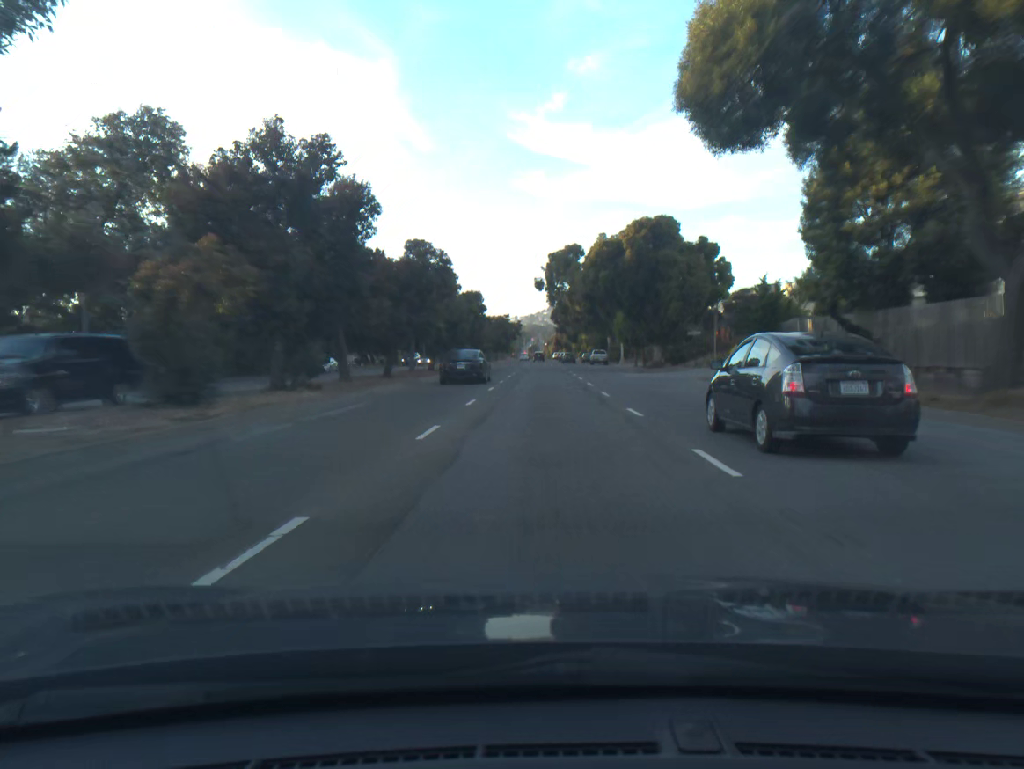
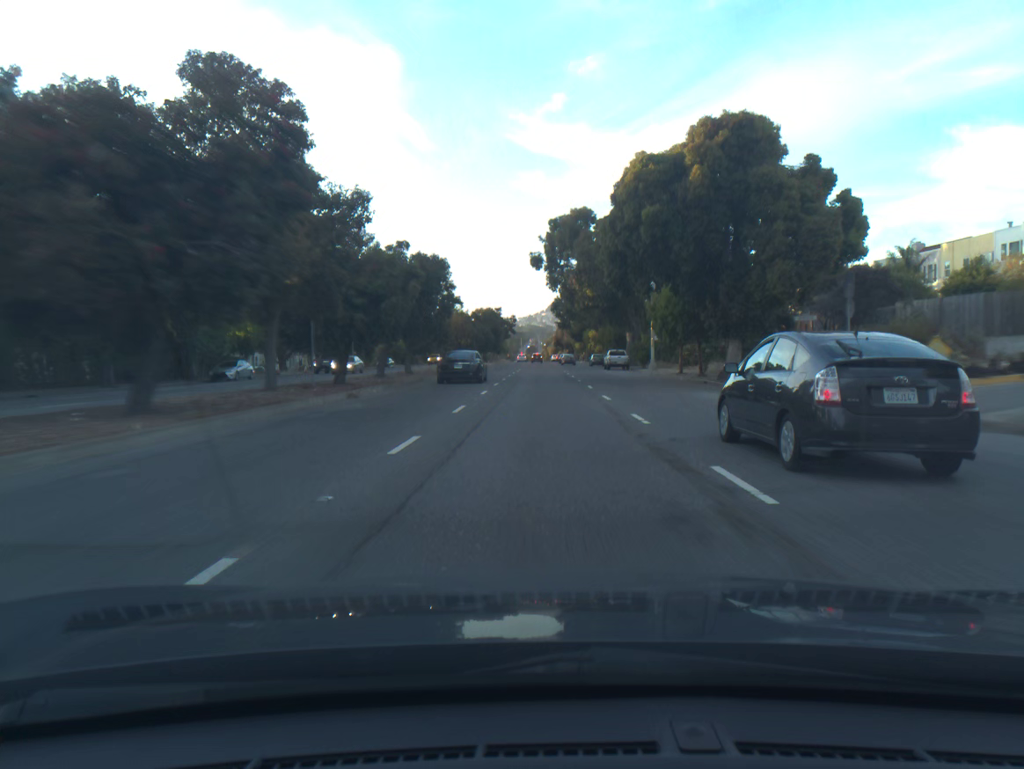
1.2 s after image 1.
(0.0, +23.7) m; 0°
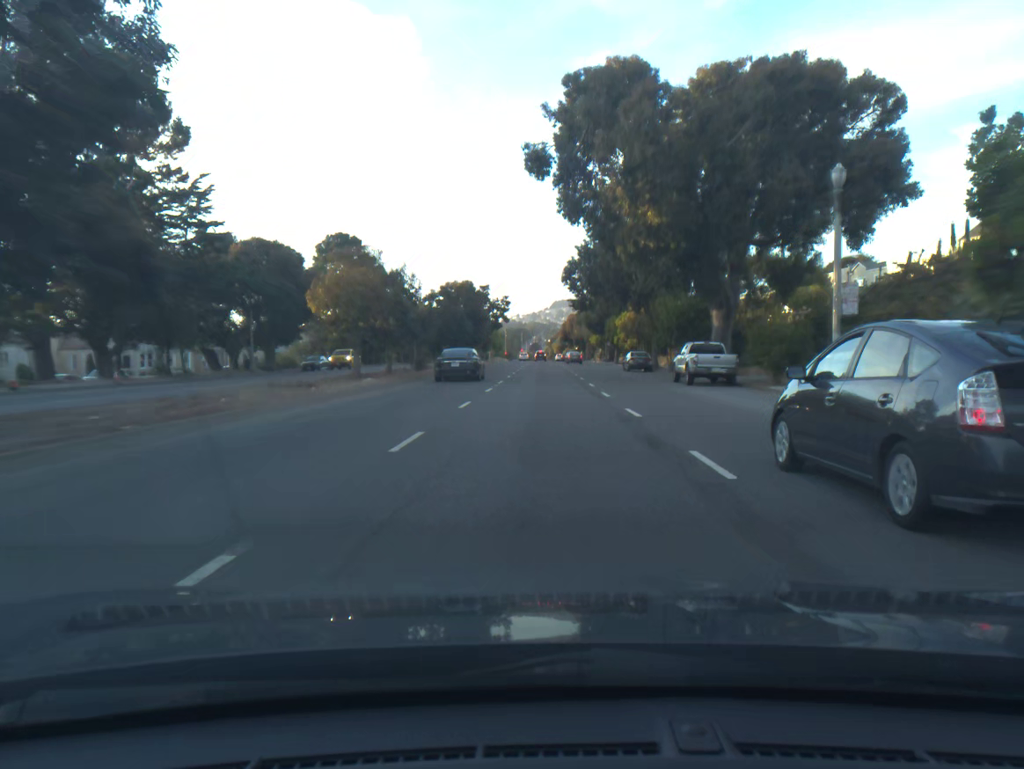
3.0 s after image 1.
(-0.1, +35.7) m; 0°
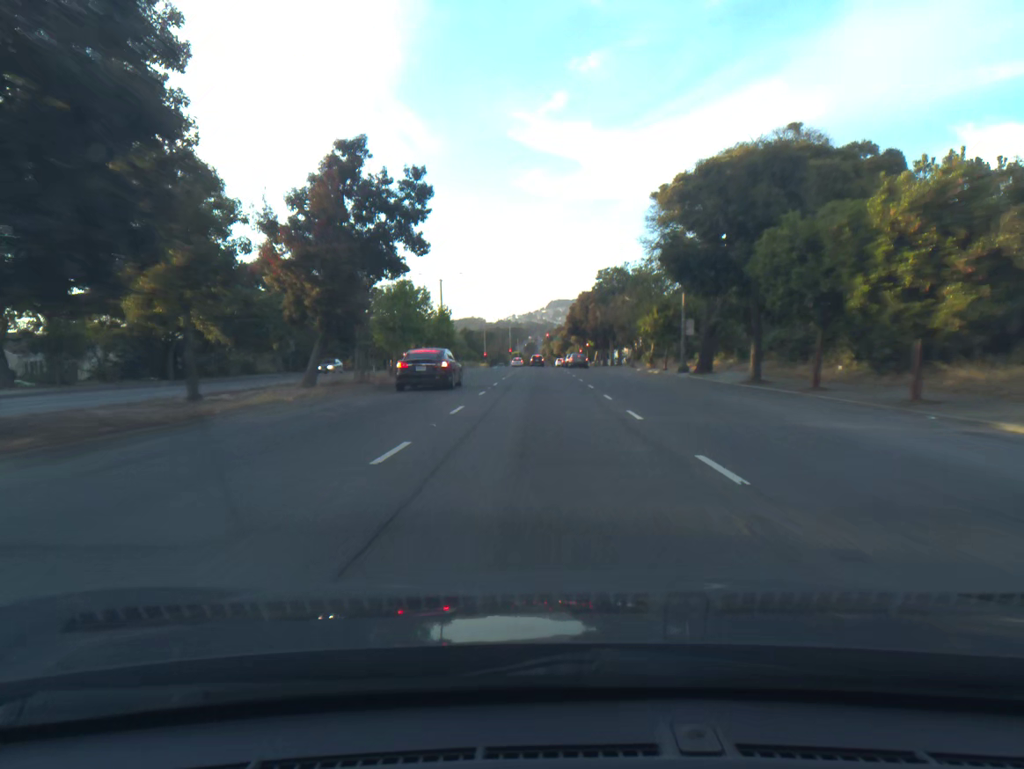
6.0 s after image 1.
(+0.1, +59.3) m; 0°
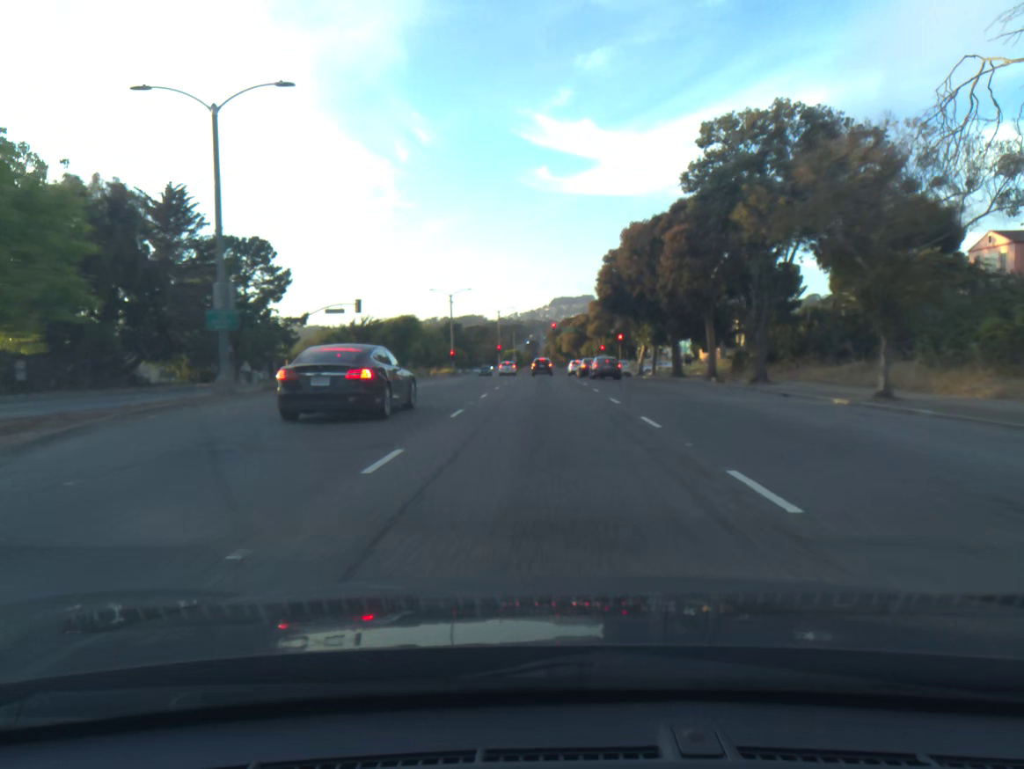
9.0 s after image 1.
(-0.2, +52.4) m; 0°
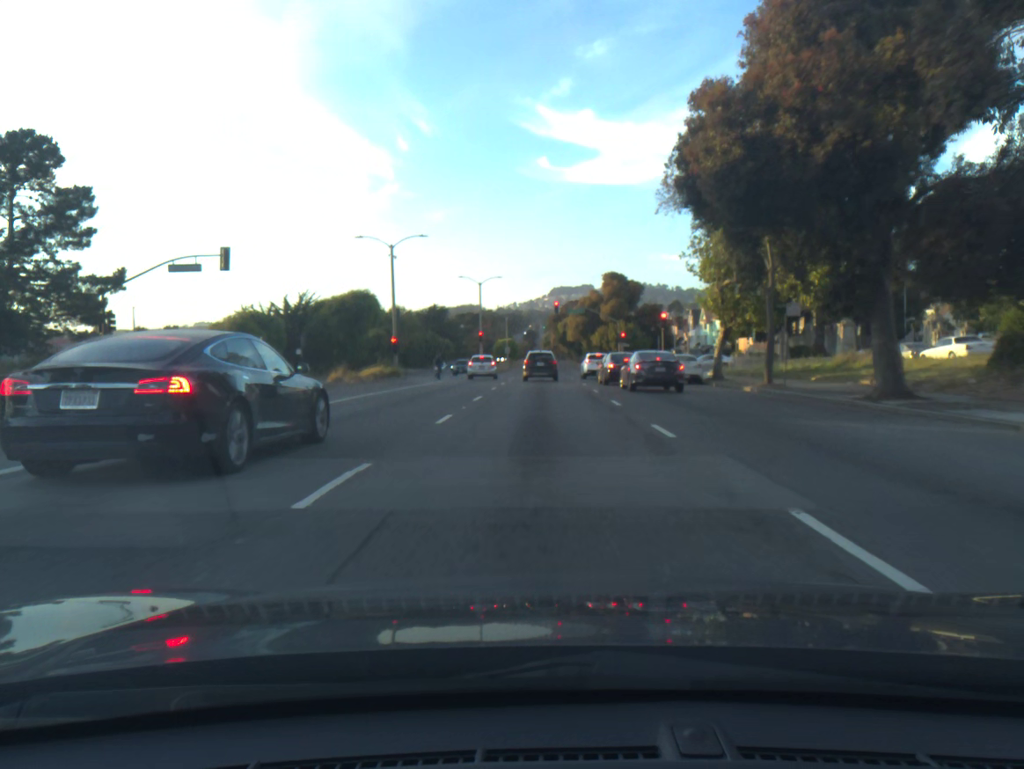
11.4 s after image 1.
(+0.1, +31.1) m; 0°
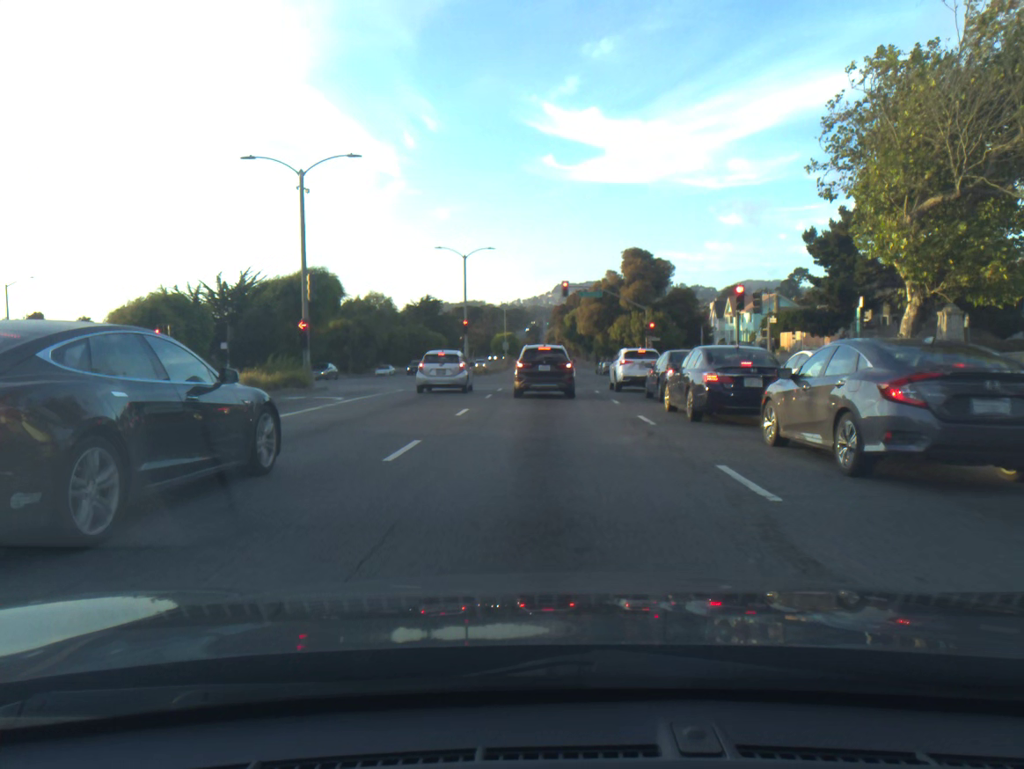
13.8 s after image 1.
(0.0, +19.9) m; 0°
